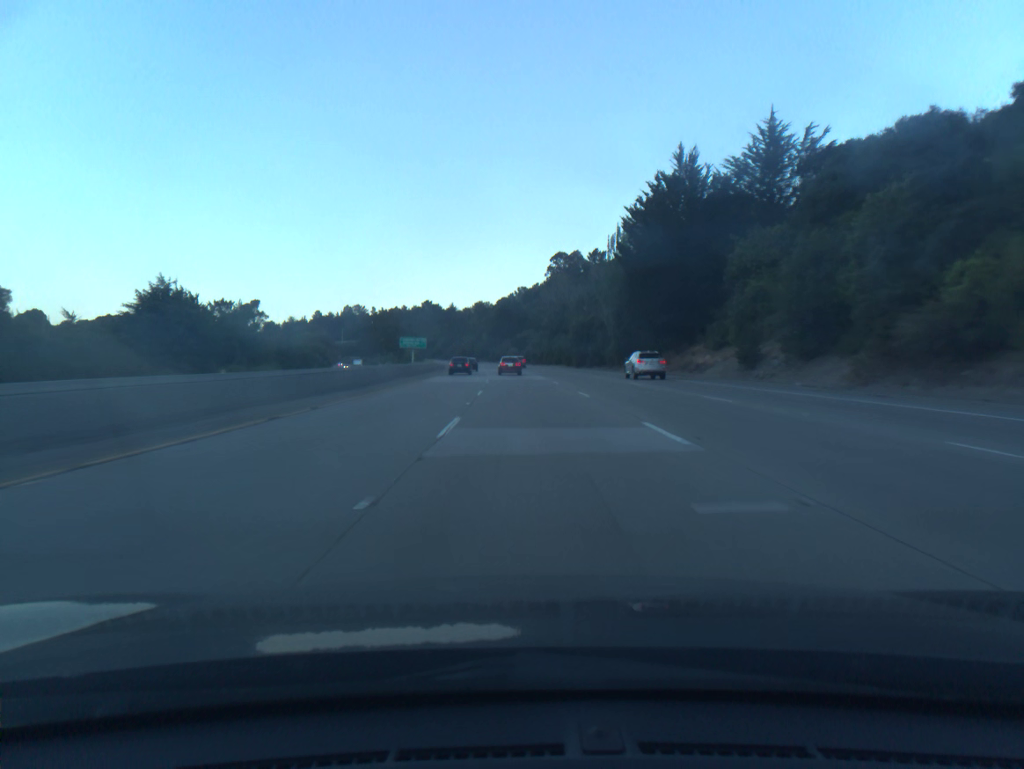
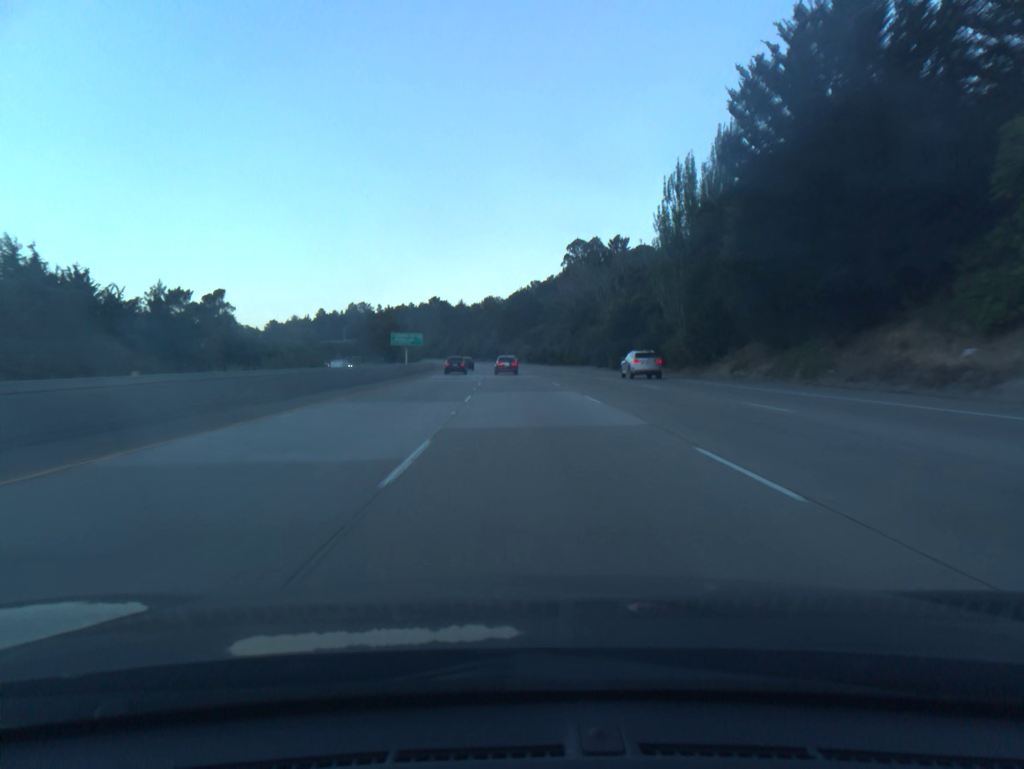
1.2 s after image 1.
(-0.3, +33.7) m; -1°
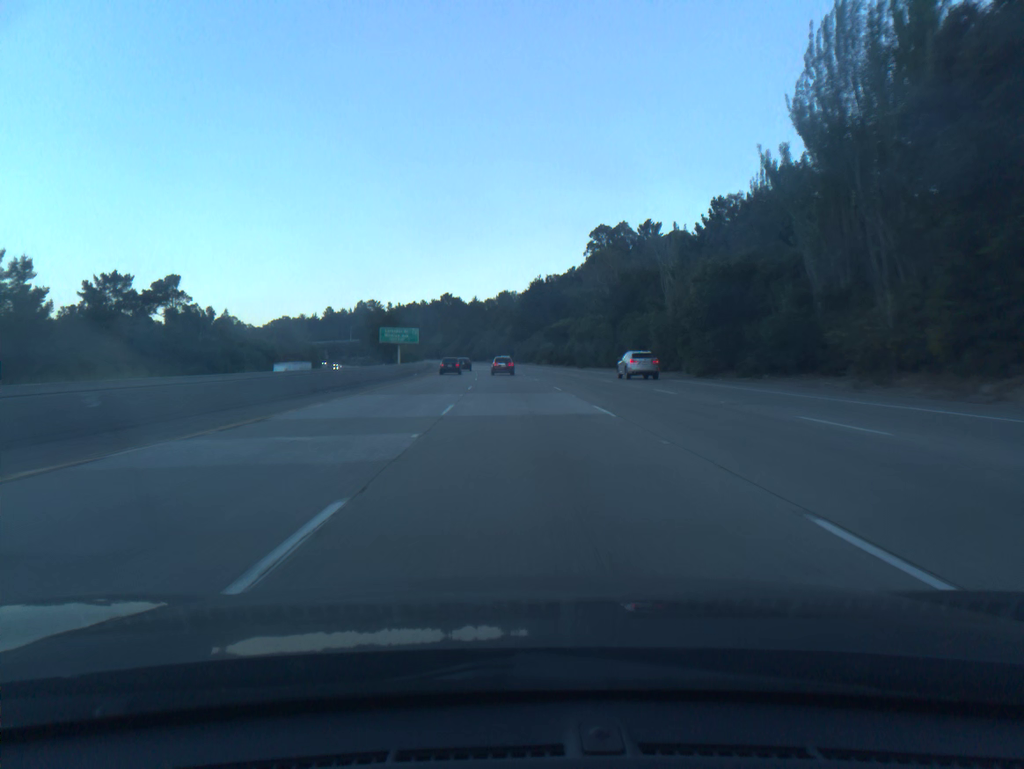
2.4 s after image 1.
(-0.3, +33.7) m; -1°
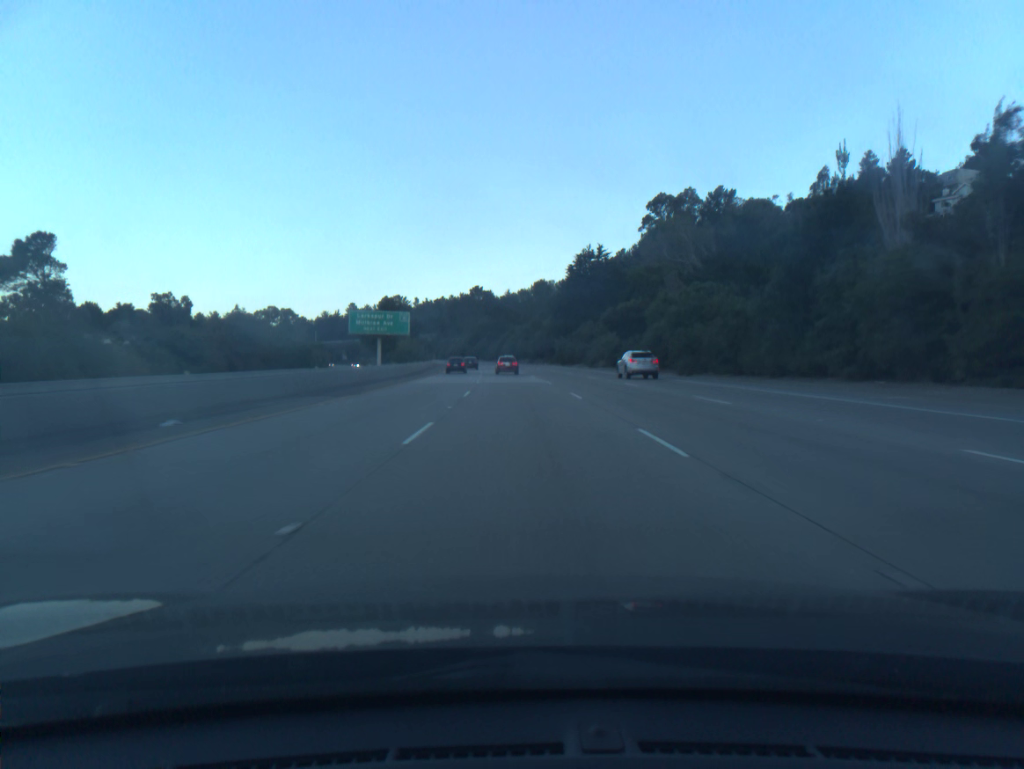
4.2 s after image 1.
(-1.1, +50.6) m; -3°
